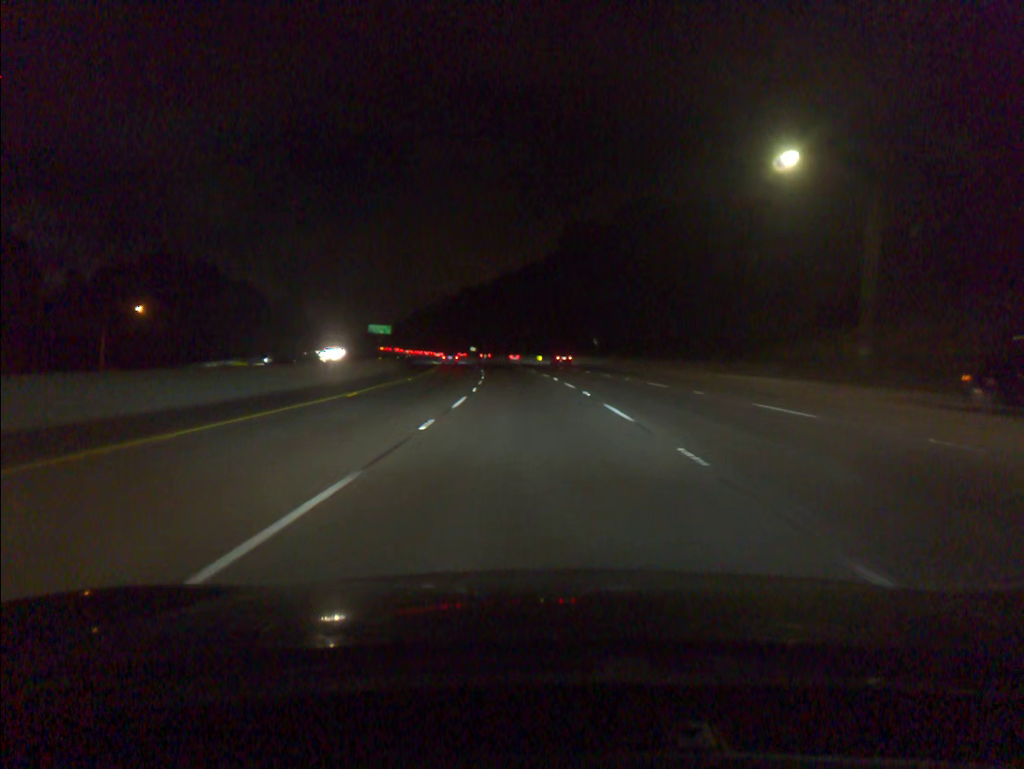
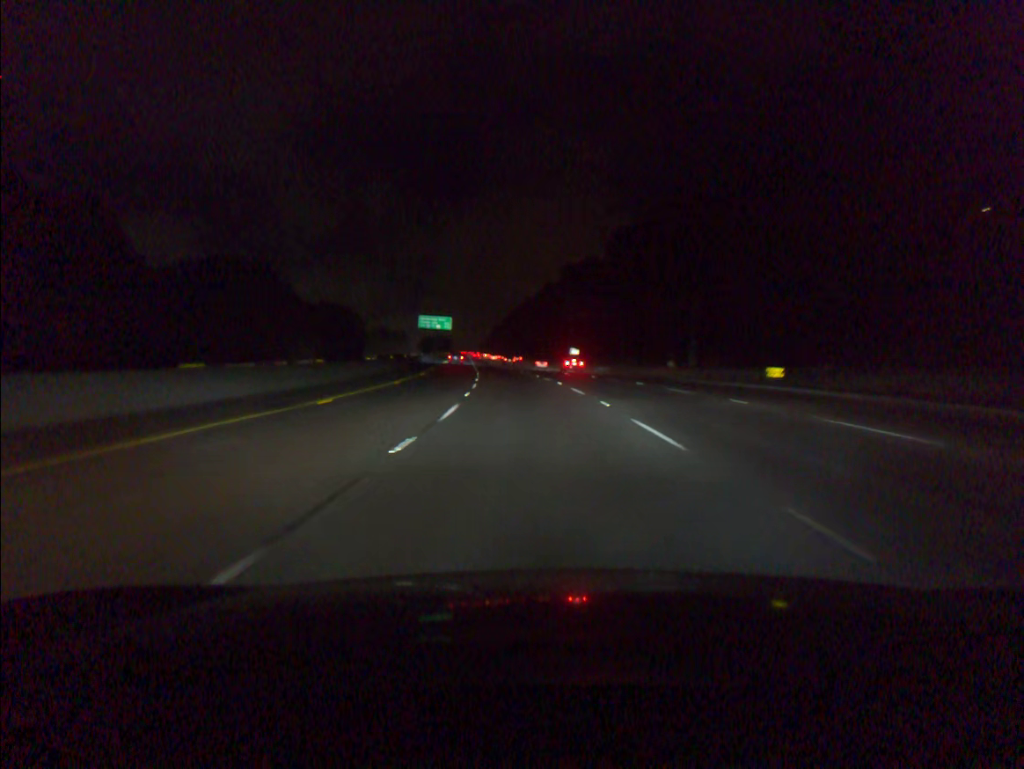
(-6.4, +91.1) m; -8°
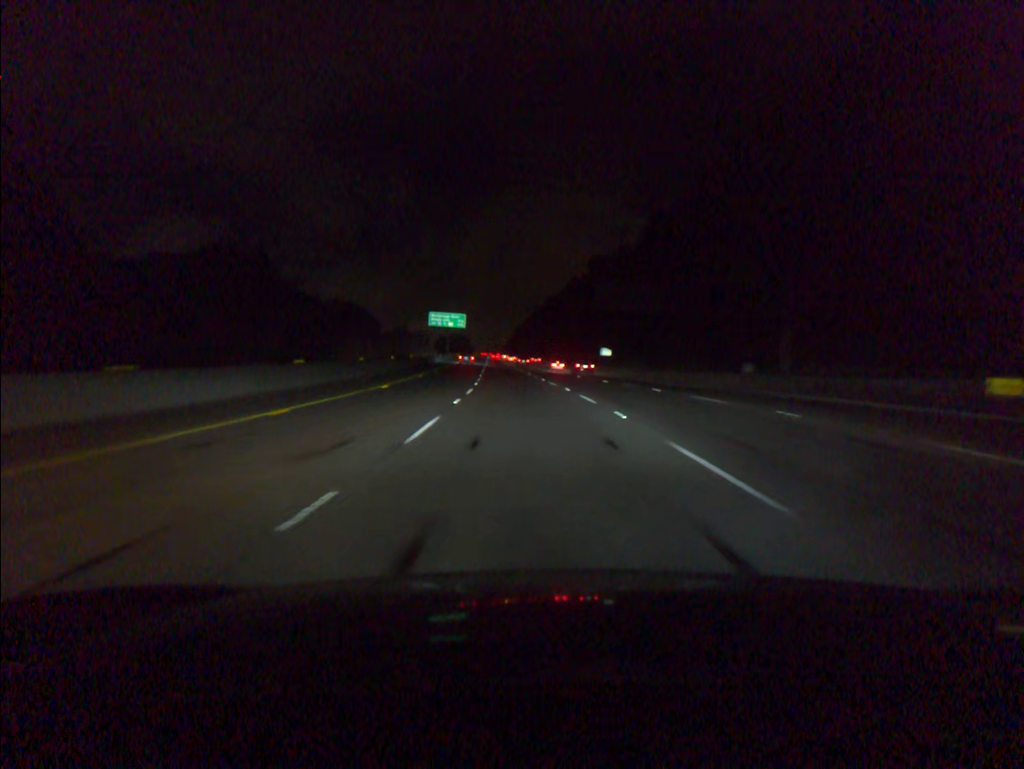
(-0.3, +18.3) m; -2°
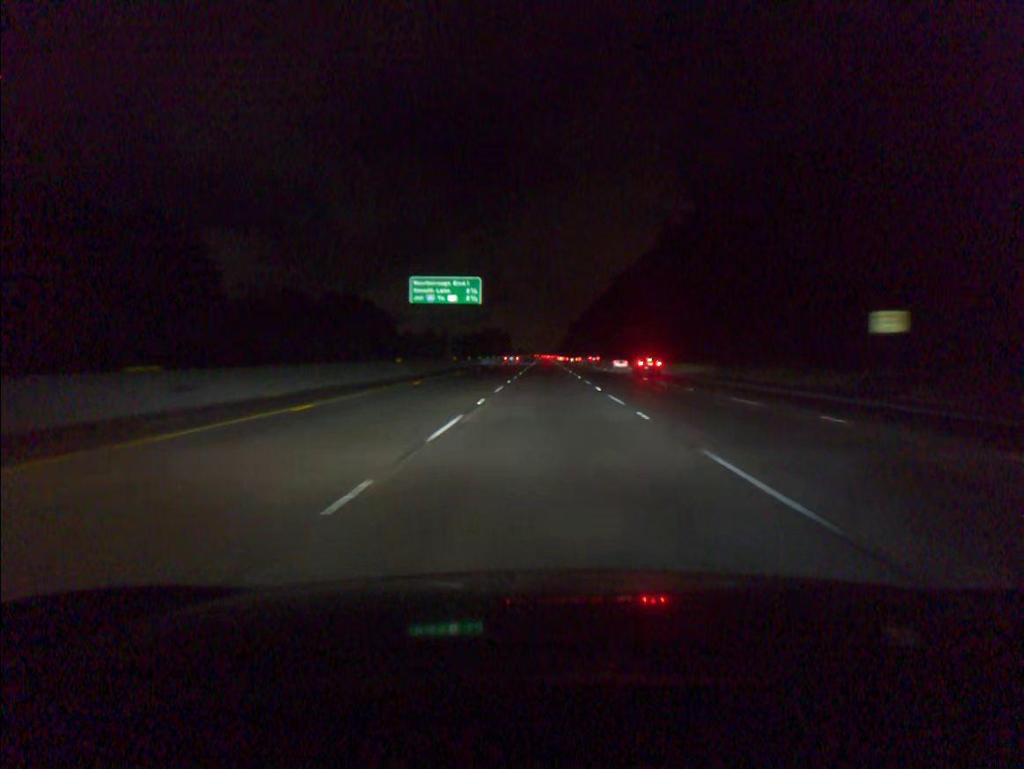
(-3.4, +73.1) m; -4°
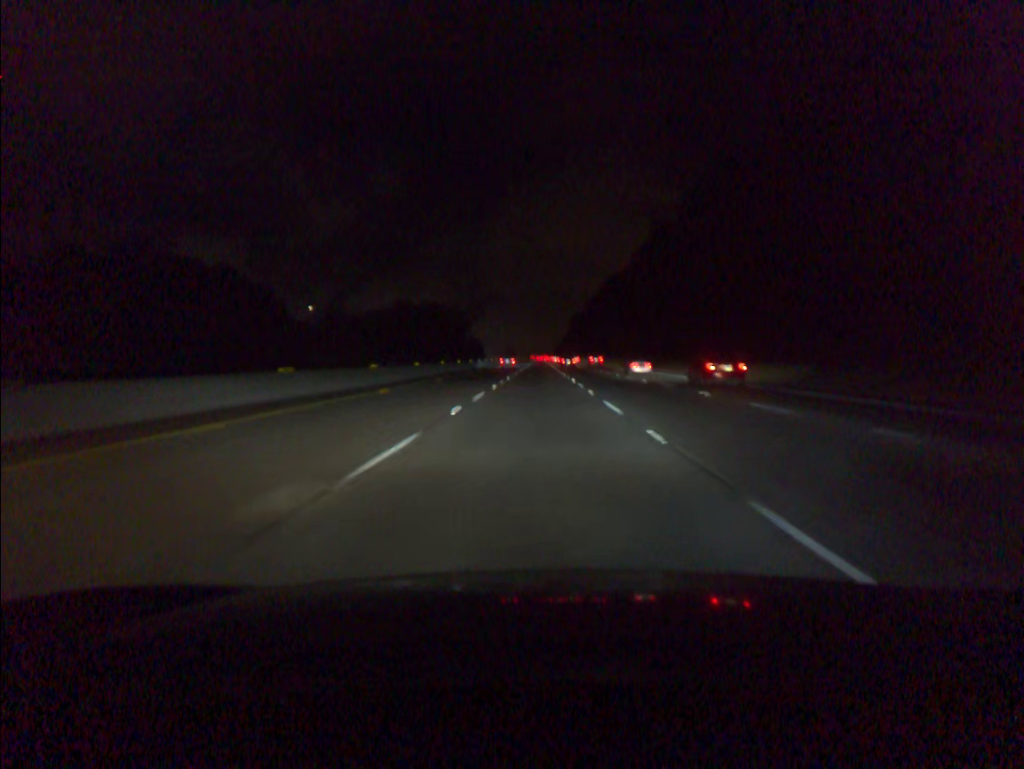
(+0.8, +91.5) m; 0°
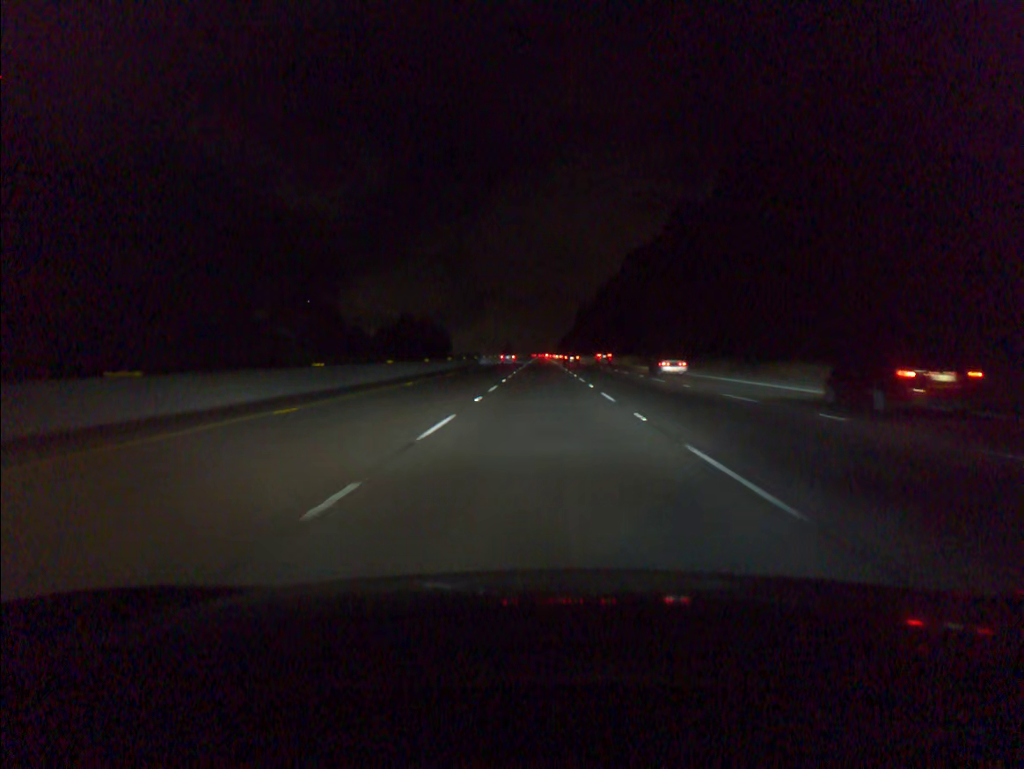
(-0.1, +54.8) m; 0°
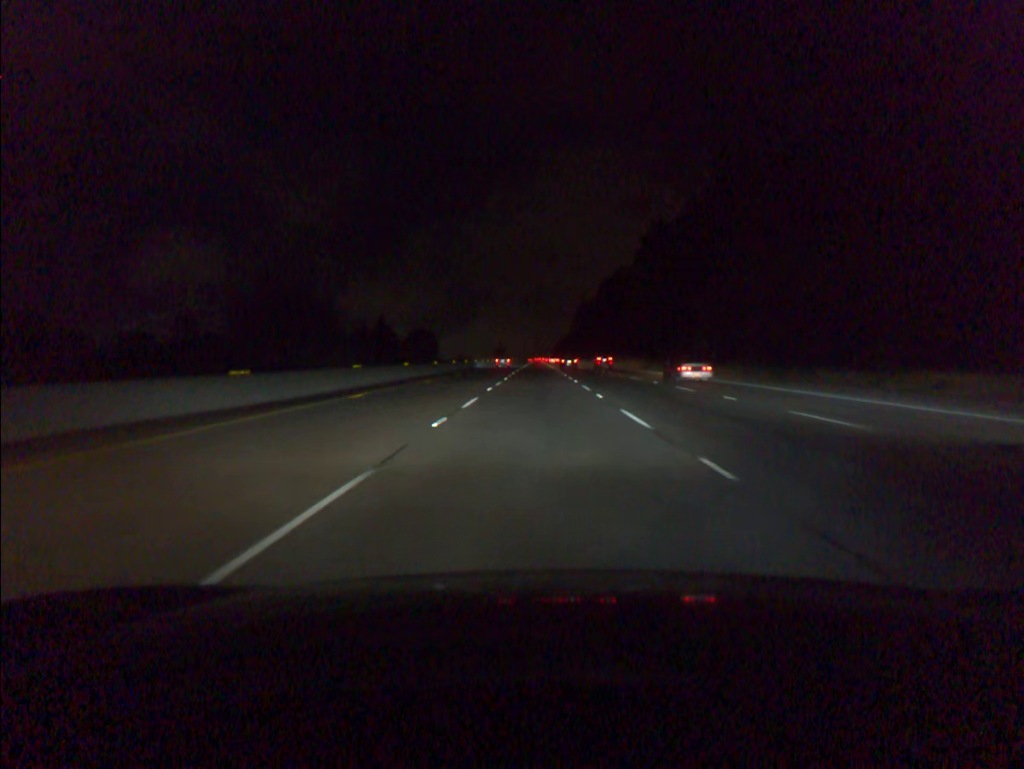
(+0.1, +36.5) m; 0°
